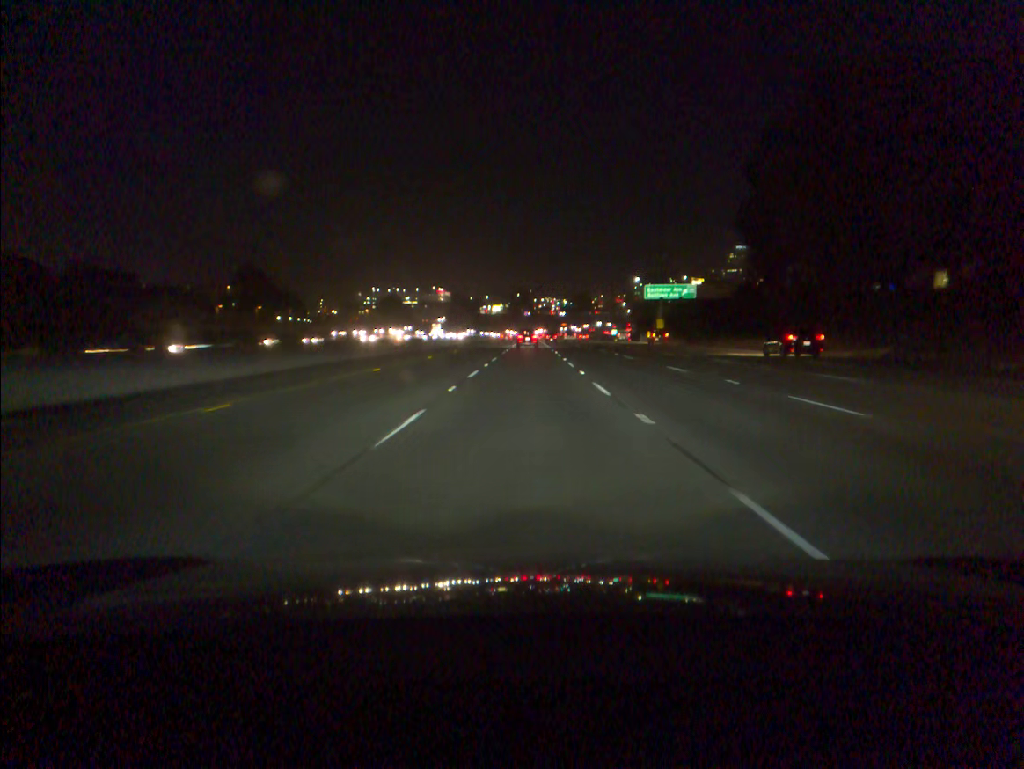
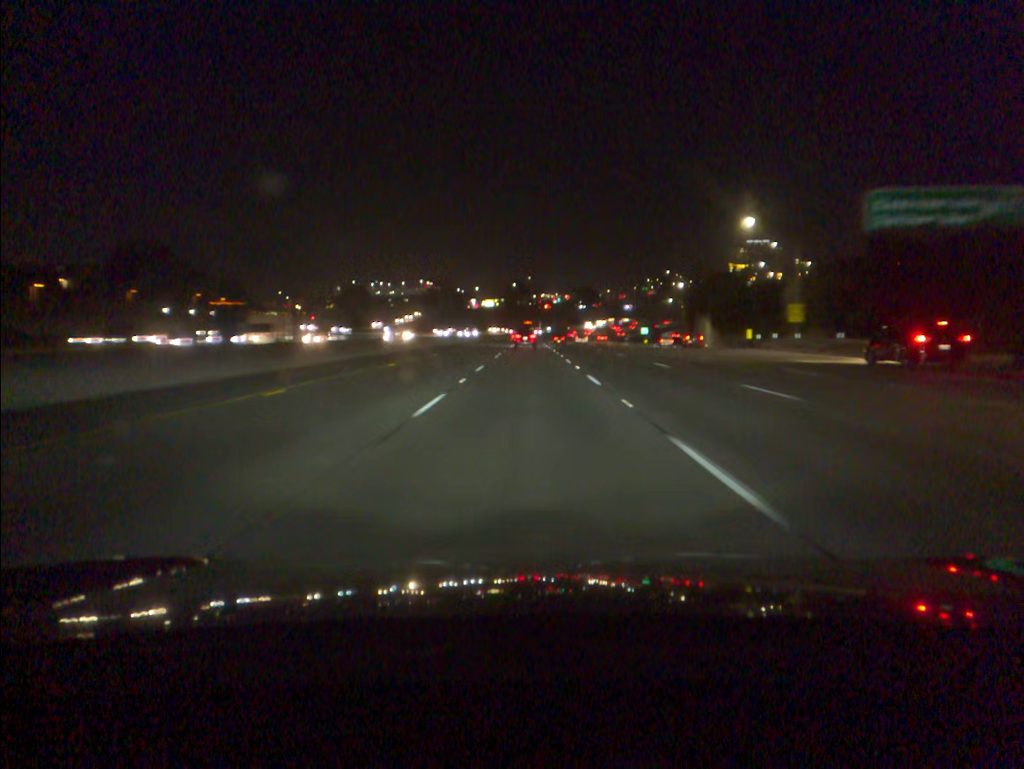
(0.0, +69.8) m; 0°
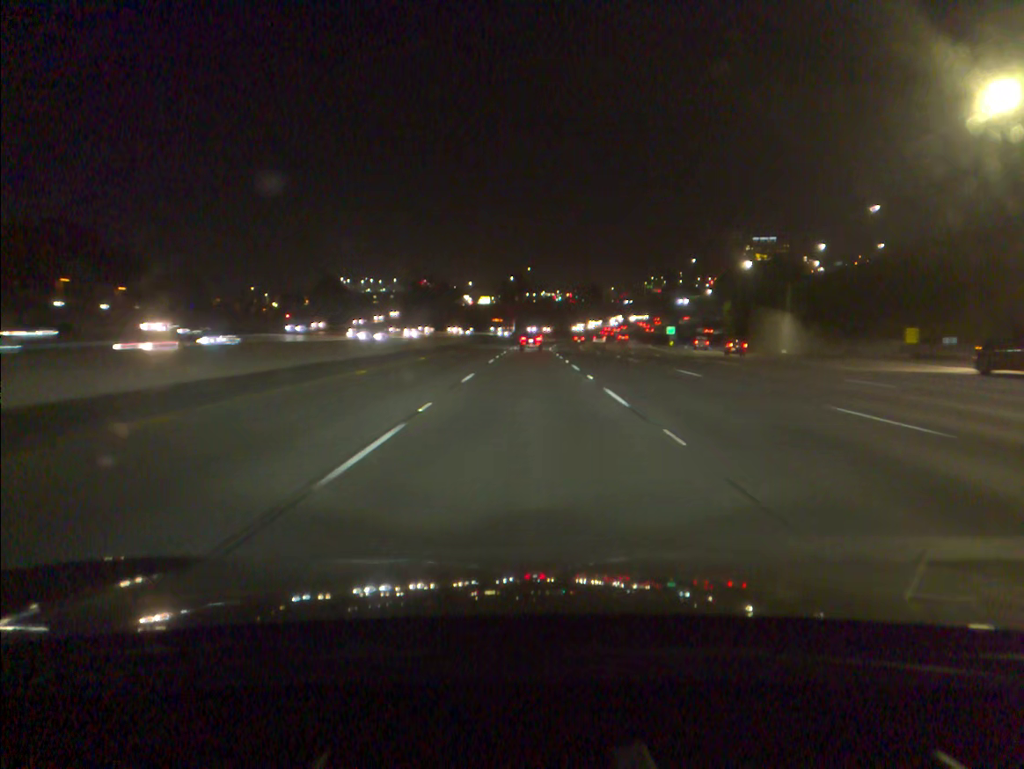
(0.0, +34.9) m; 0°
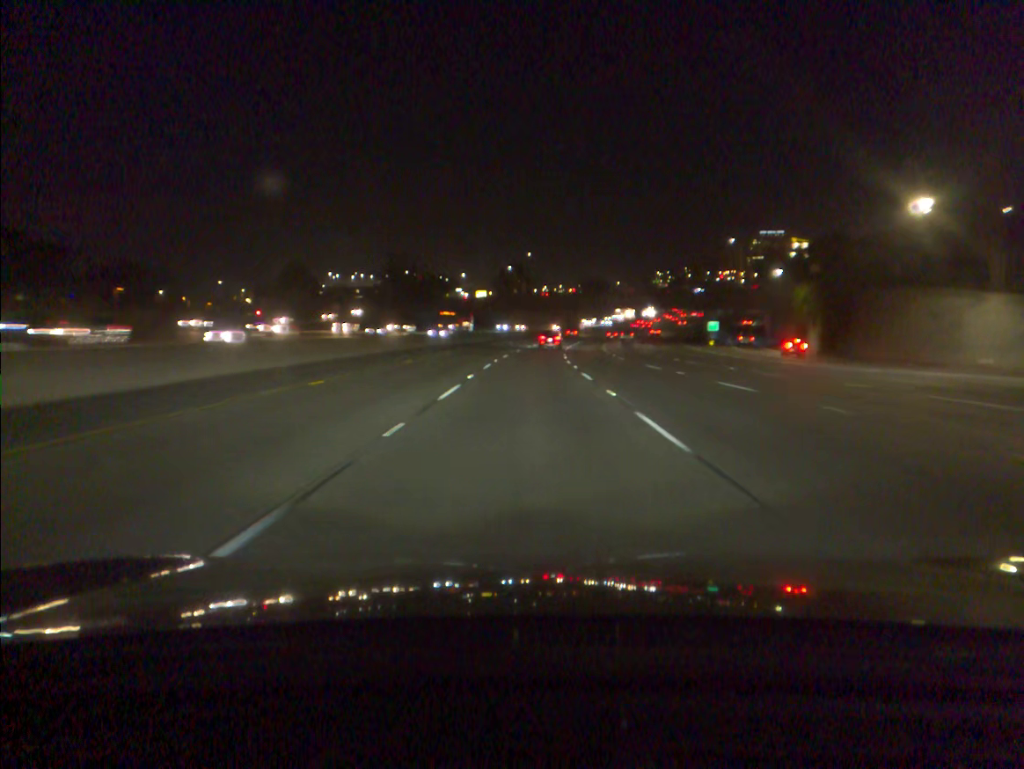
(0.0, +34.8) m; 0°
